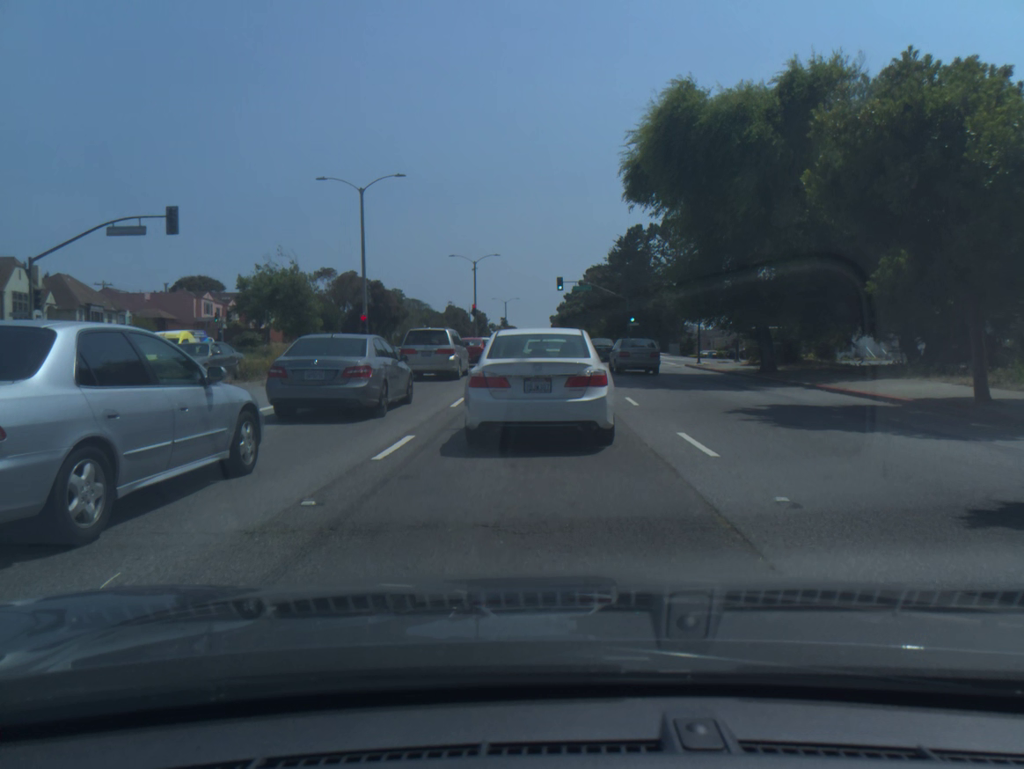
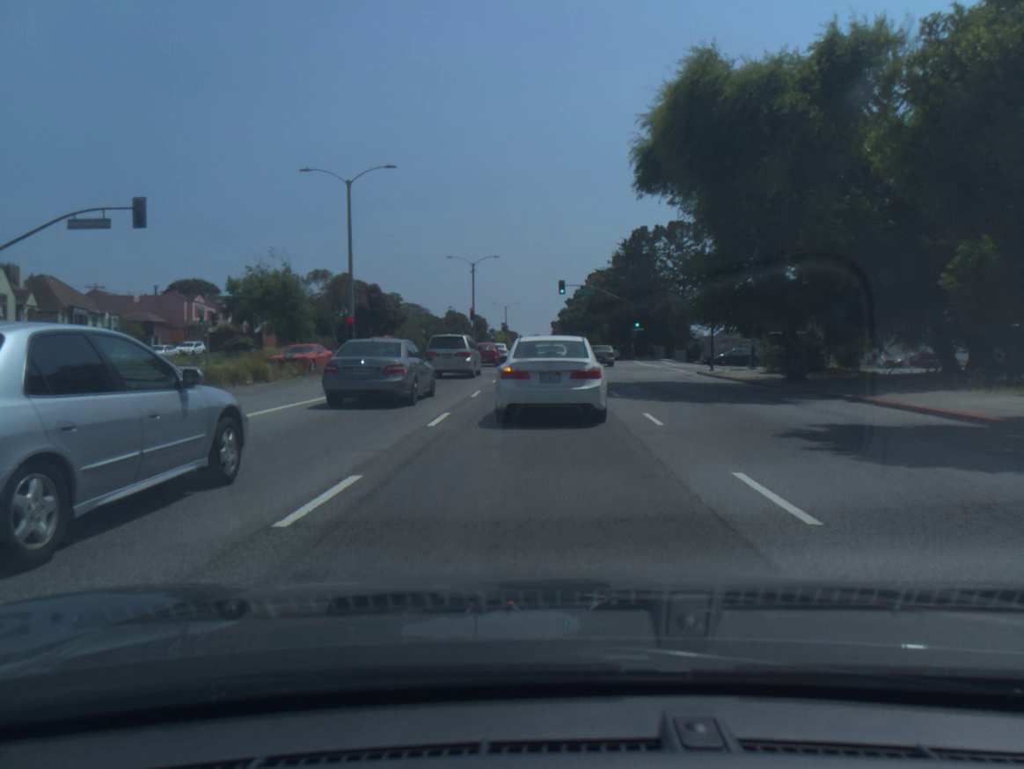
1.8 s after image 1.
(0.0, +3.2) m; +3°
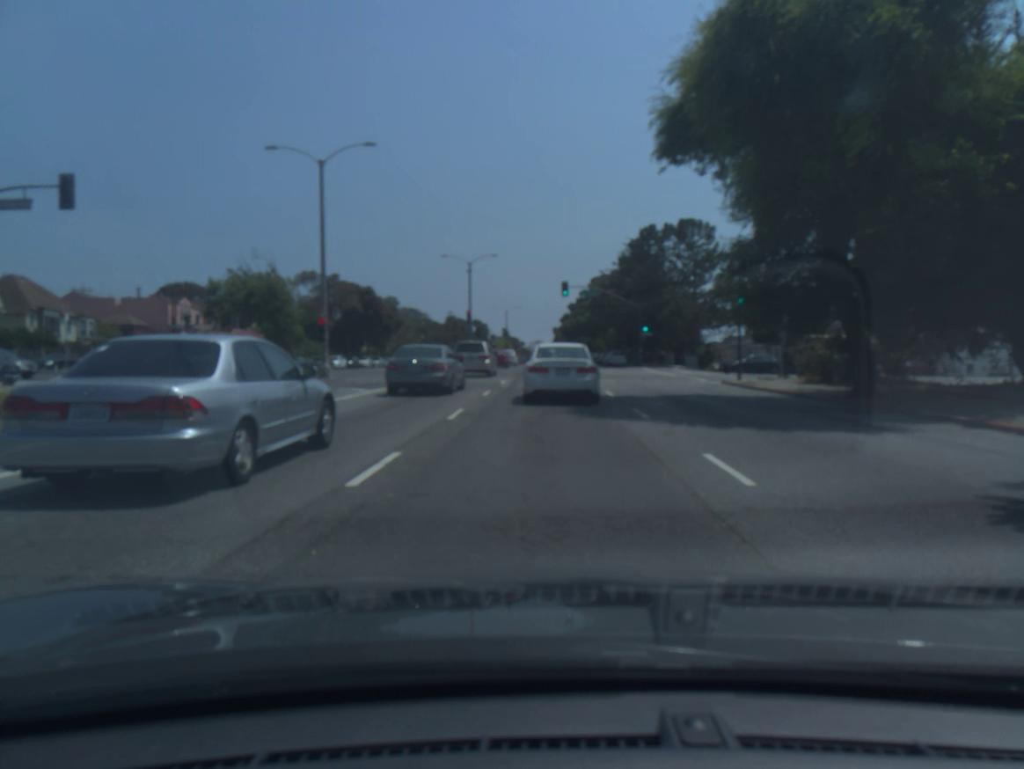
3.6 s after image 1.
(0.0, +5.2) m; -1°
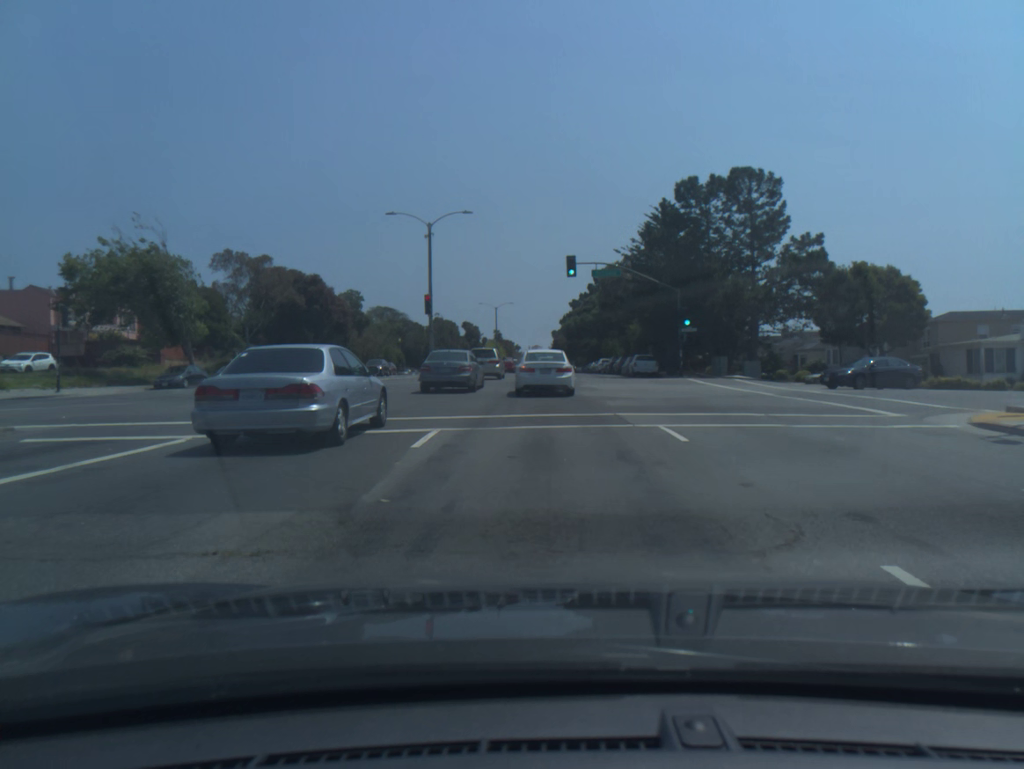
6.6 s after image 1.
(-0.1, +20.2) m; 0°
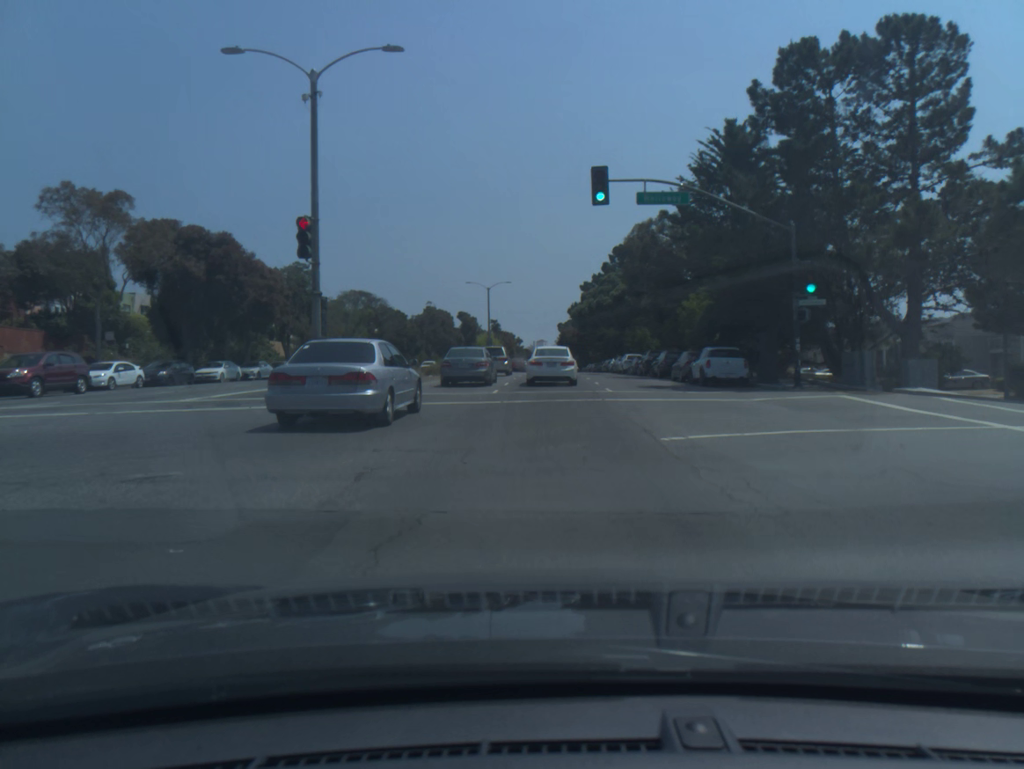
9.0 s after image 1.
(-0.1, +21.8) m; 0°
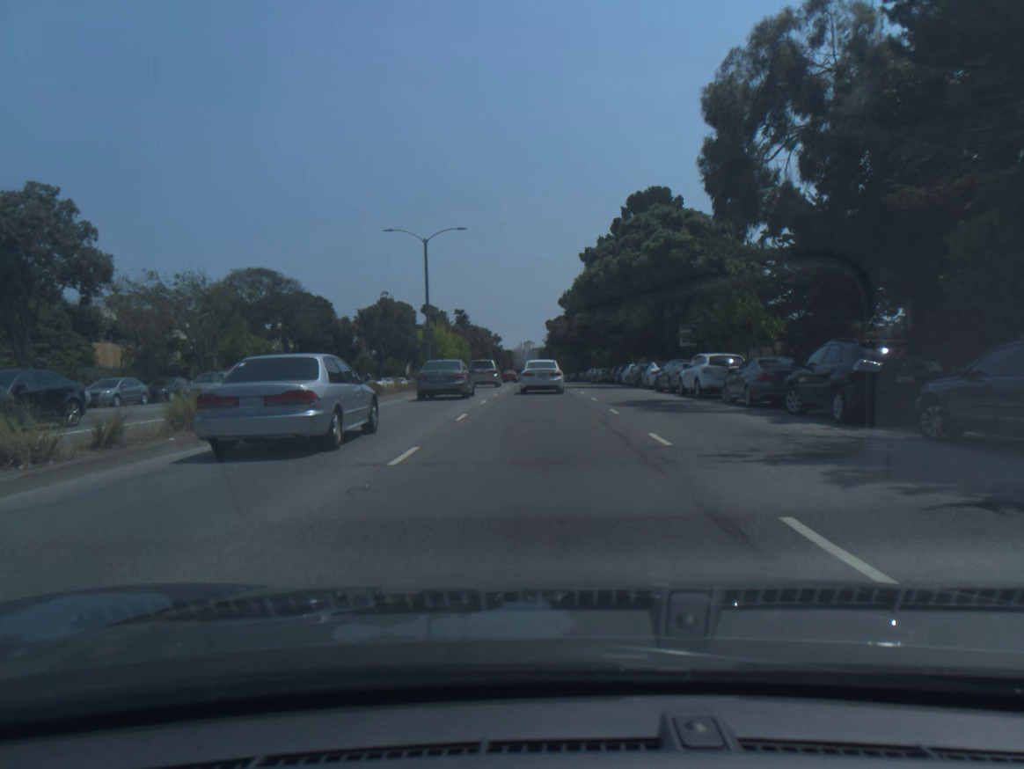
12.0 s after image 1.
(+0.3, +34.3) m; +1°
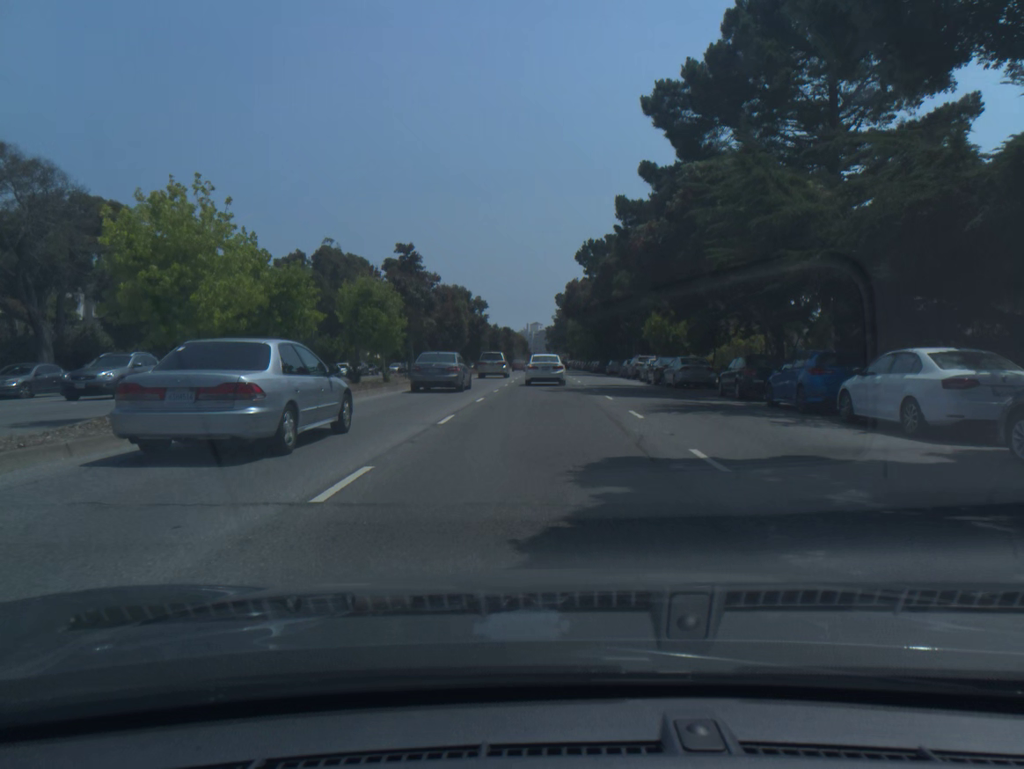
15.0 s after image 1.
(-0.4, +40.1) m; -1°
